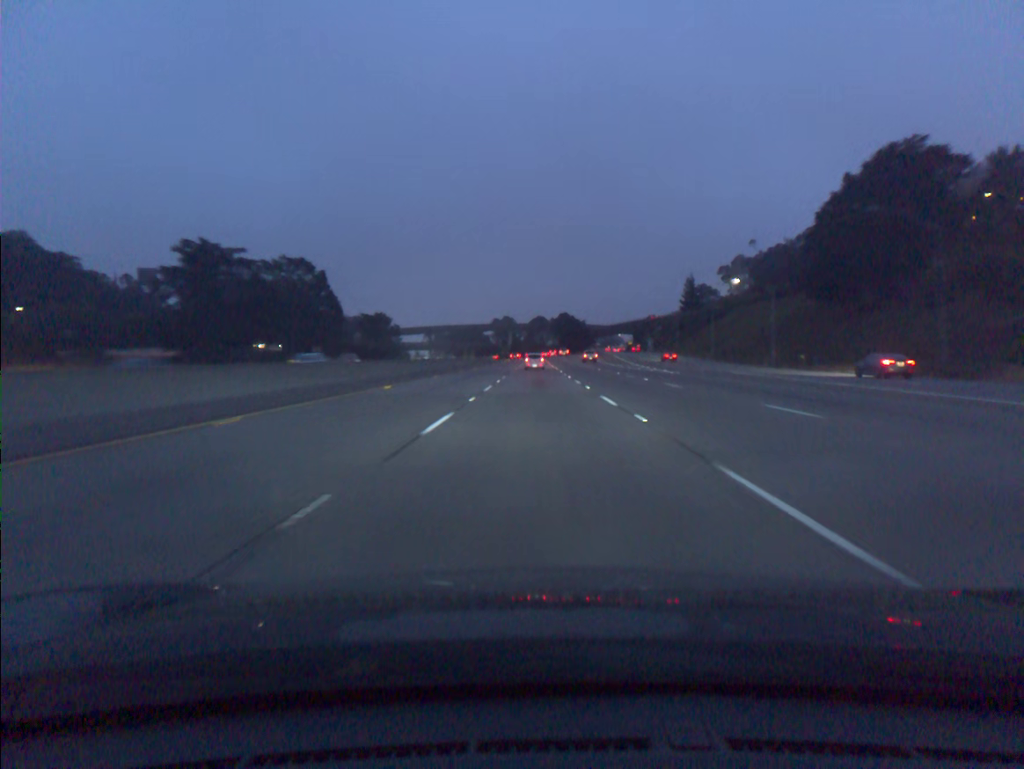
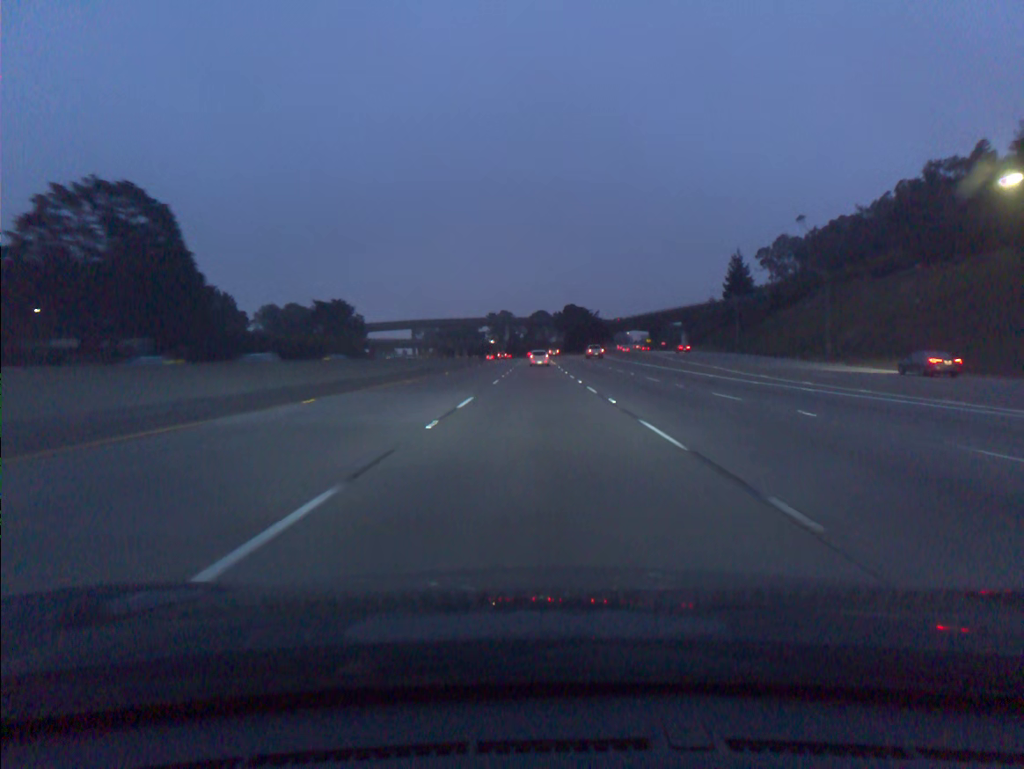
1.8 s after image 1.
(0.0, +52.7) m; 0°
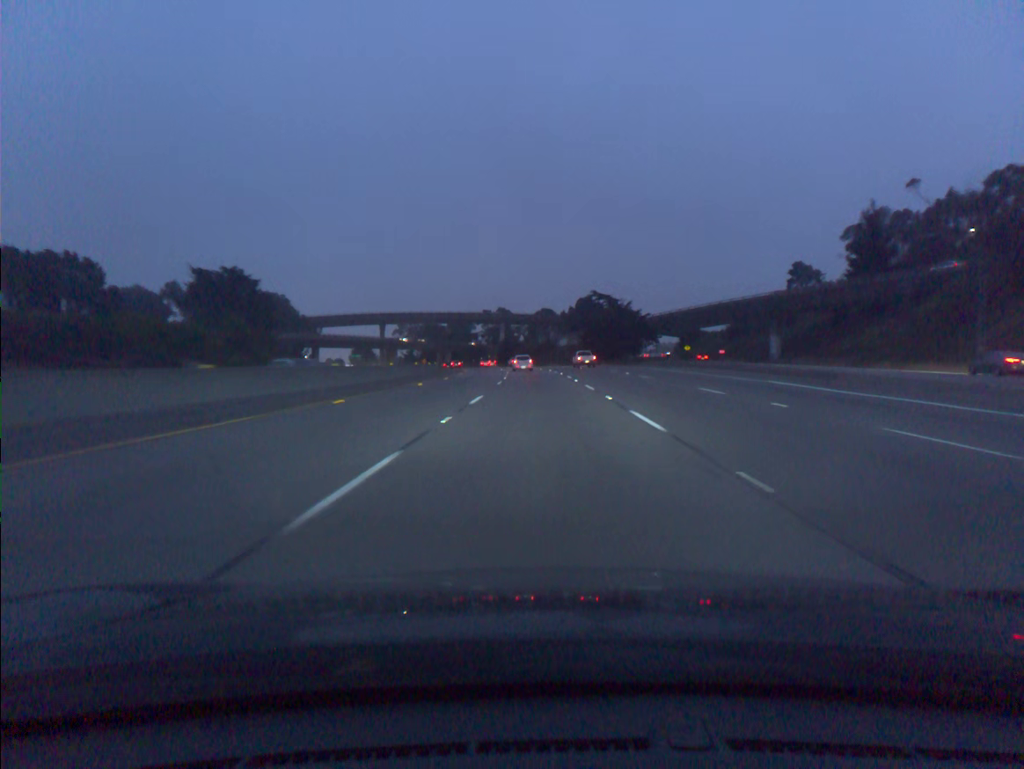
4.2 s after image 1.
(-0.1, +70.6) m; 0°
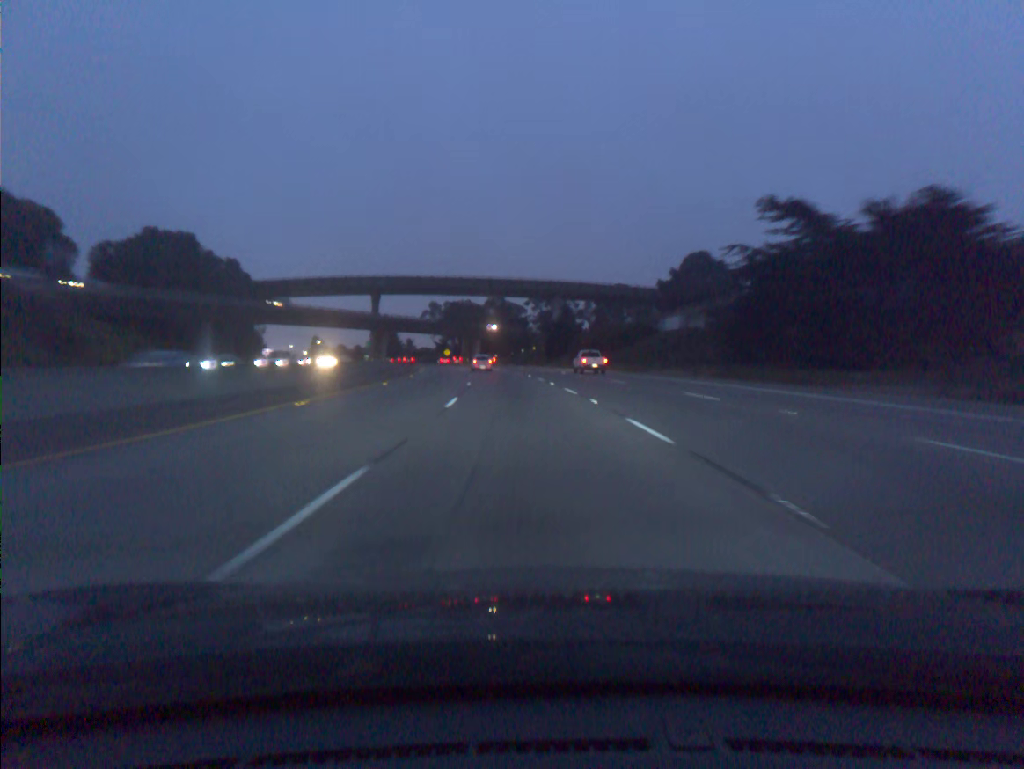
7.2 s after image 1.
(-2.1, +88.9) m; -4°
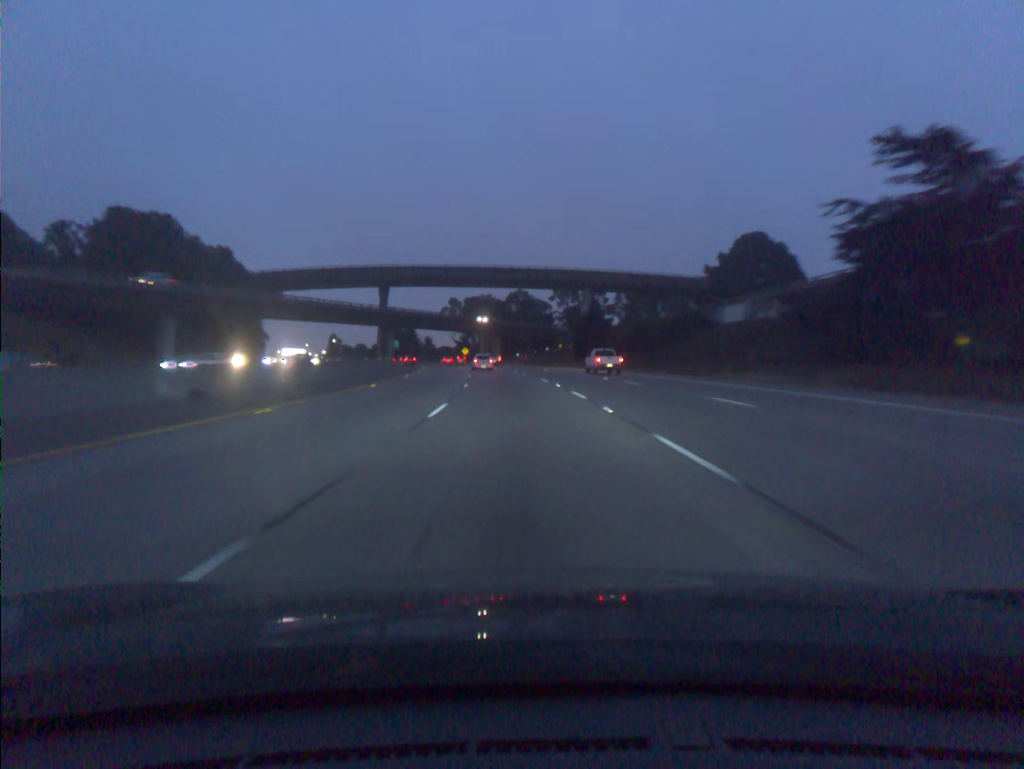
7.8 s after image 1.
(-0.3, +17.9) m; -2°
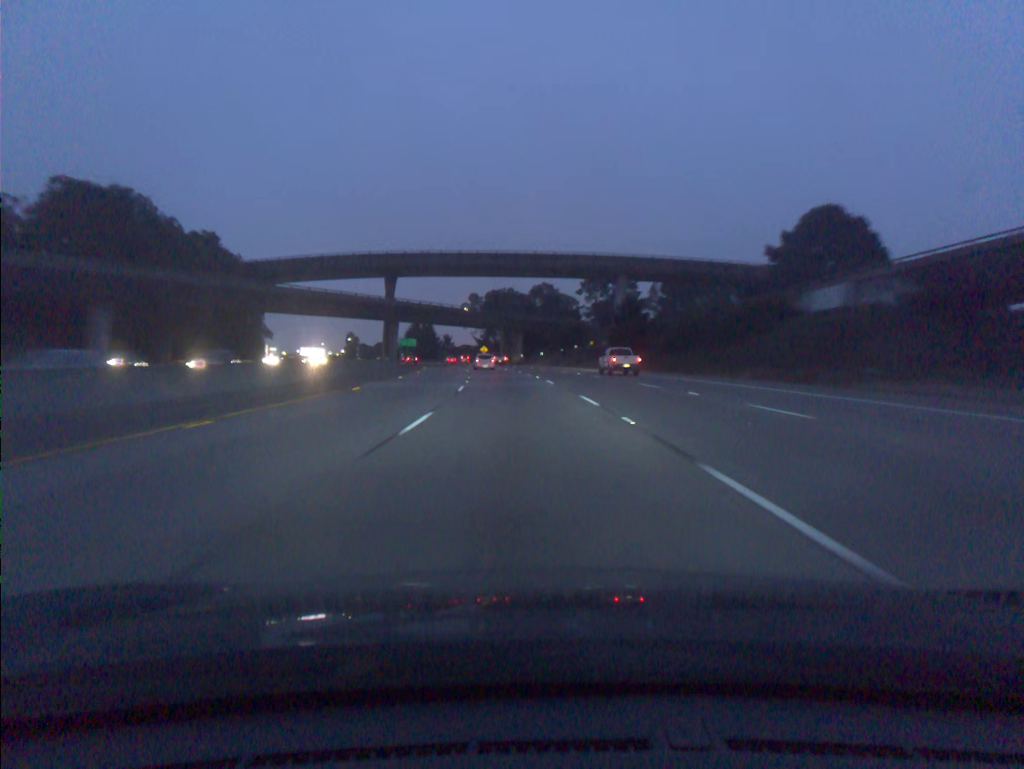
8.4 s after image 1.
(-0.3, +18.0) m; -2°
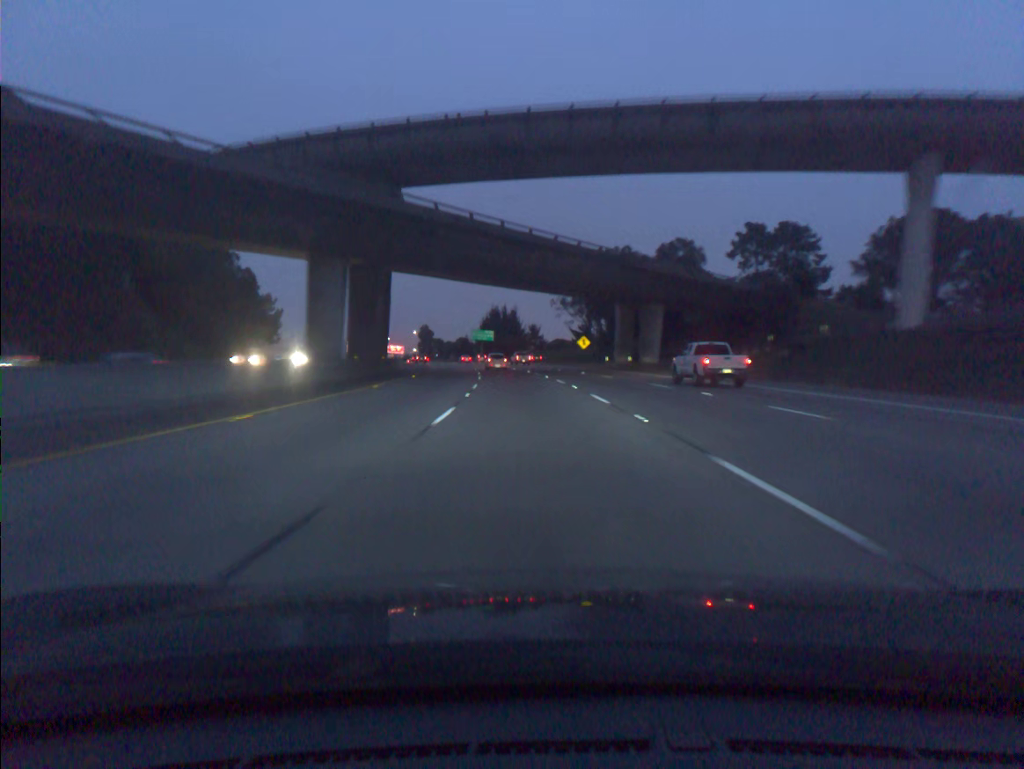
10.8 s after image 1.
(-4.7, +72.0) m; -7°
